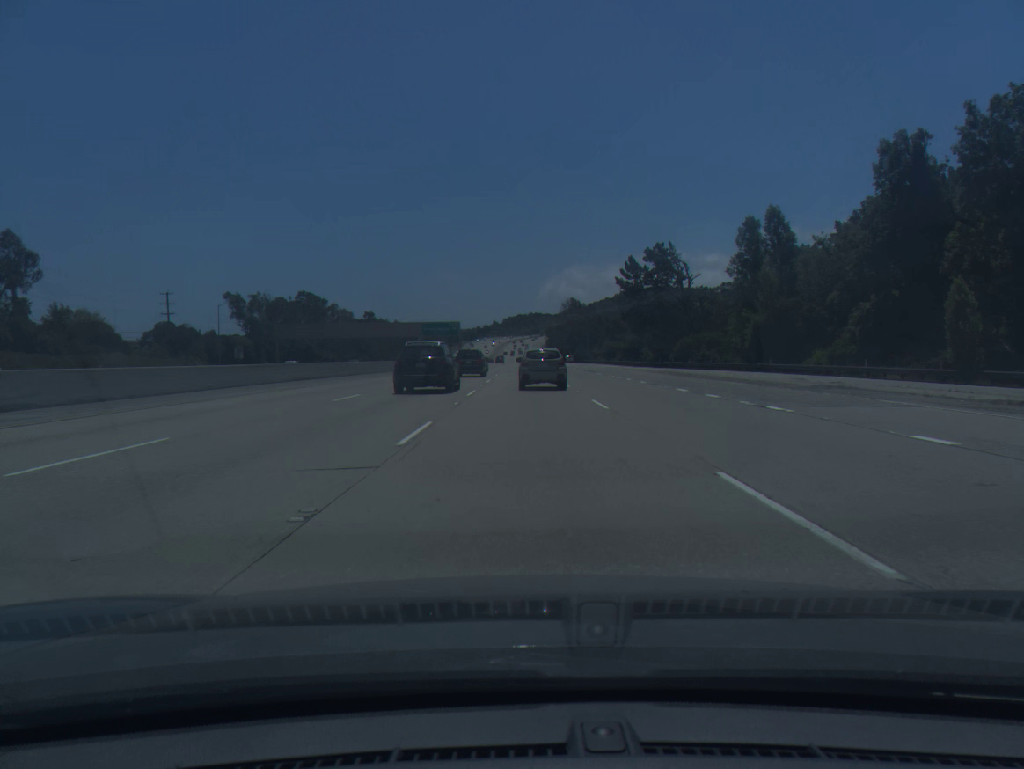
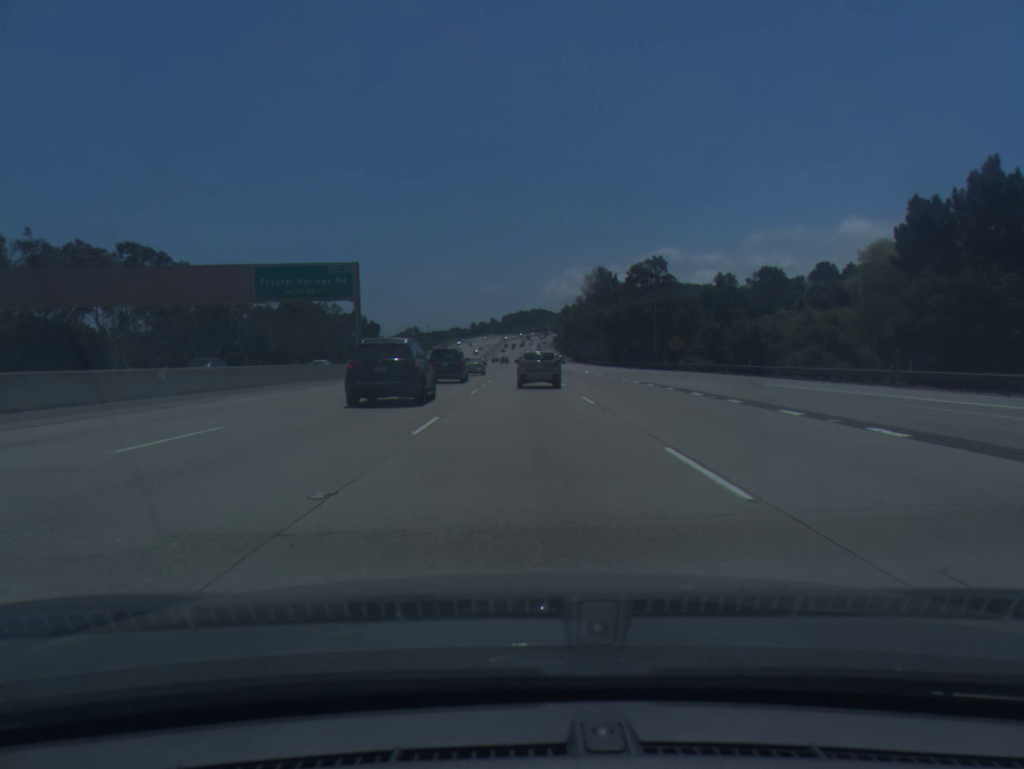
(0.0, +97.7) m; 0°
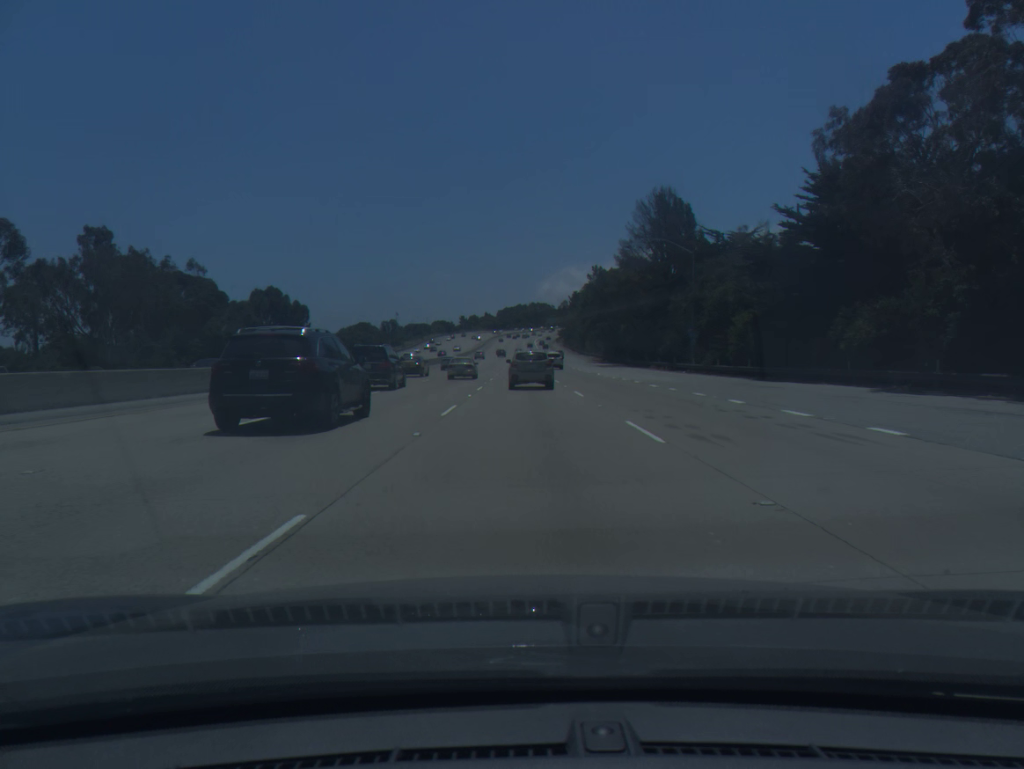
(0.0, +81.2) m; 0°
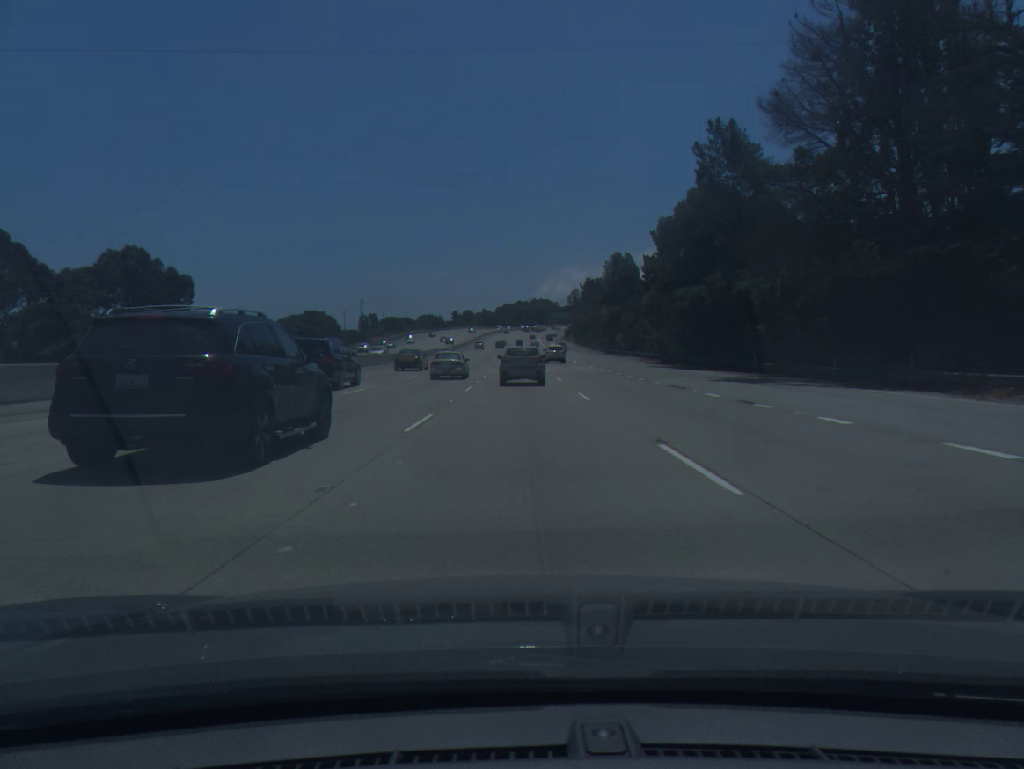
(0.0, +61.4) m; 0°
